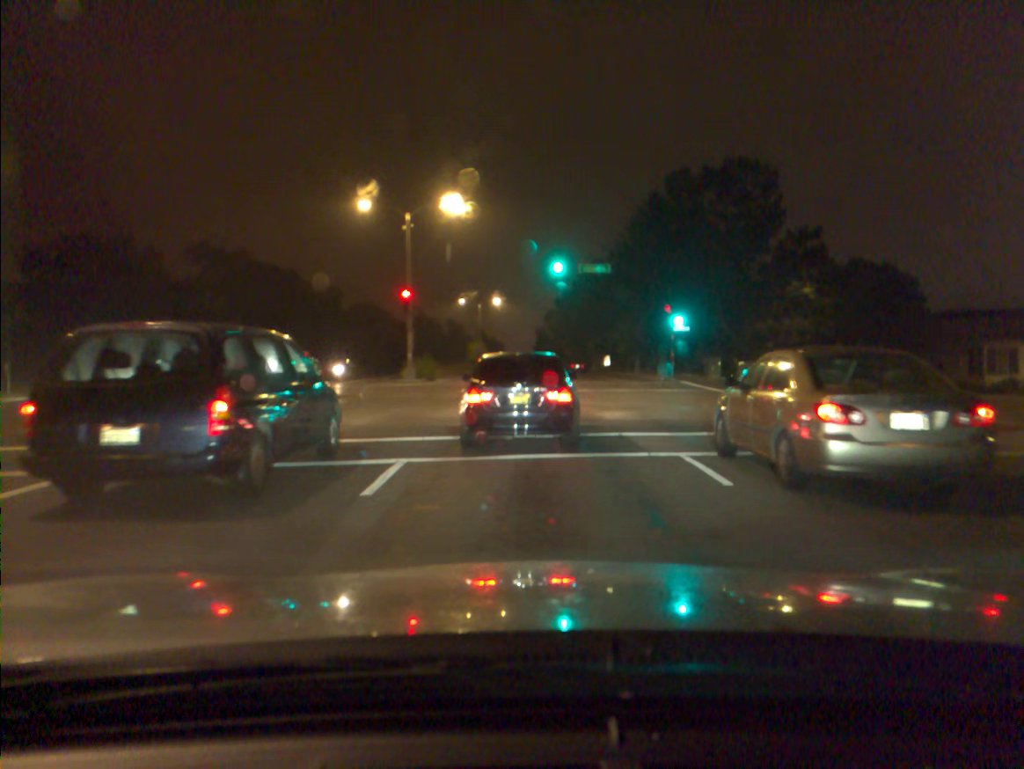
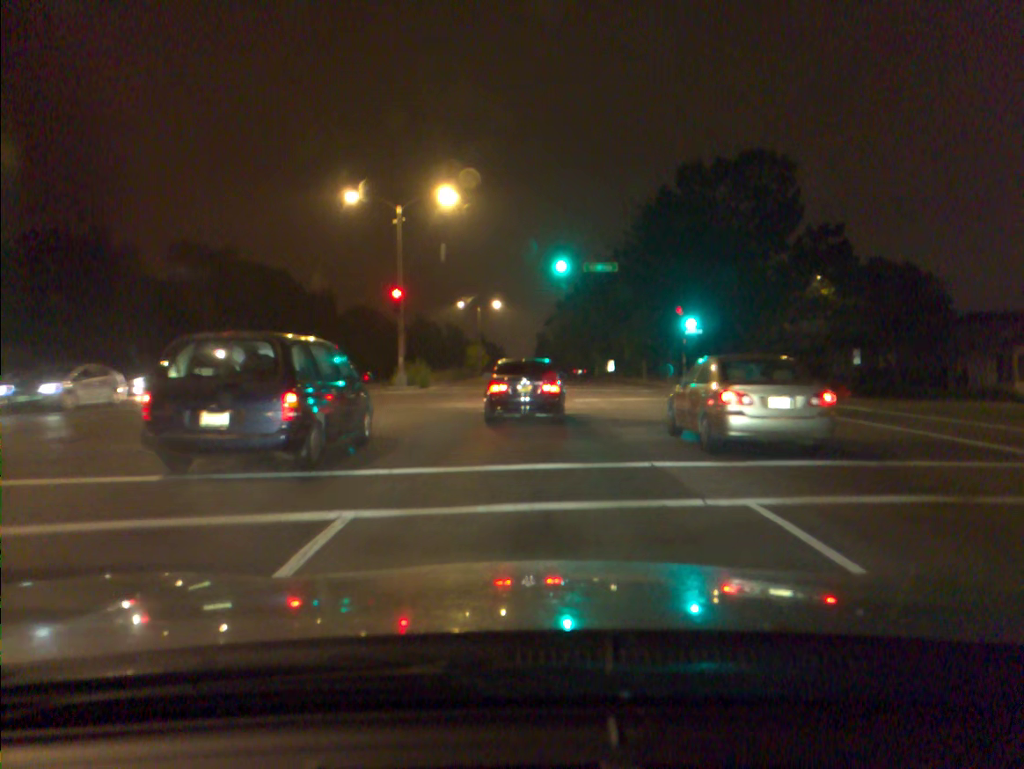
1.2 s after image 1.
(0.0, +3.1) m; 0°
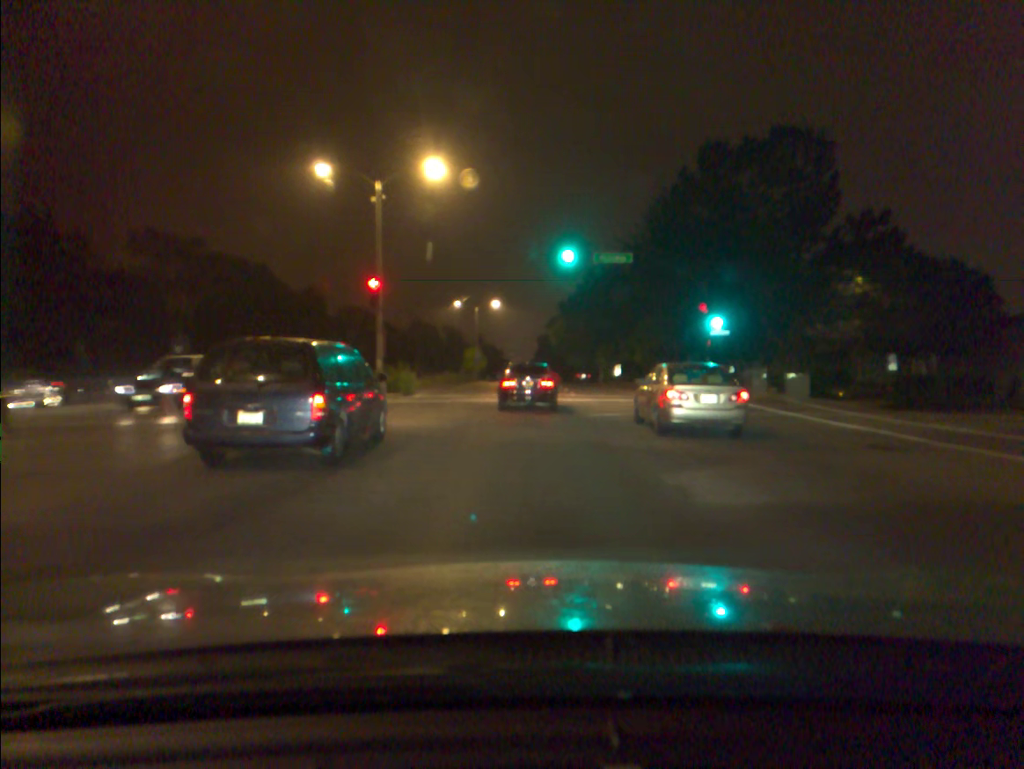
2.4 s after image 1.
(0.0, +5.4) m; 0°
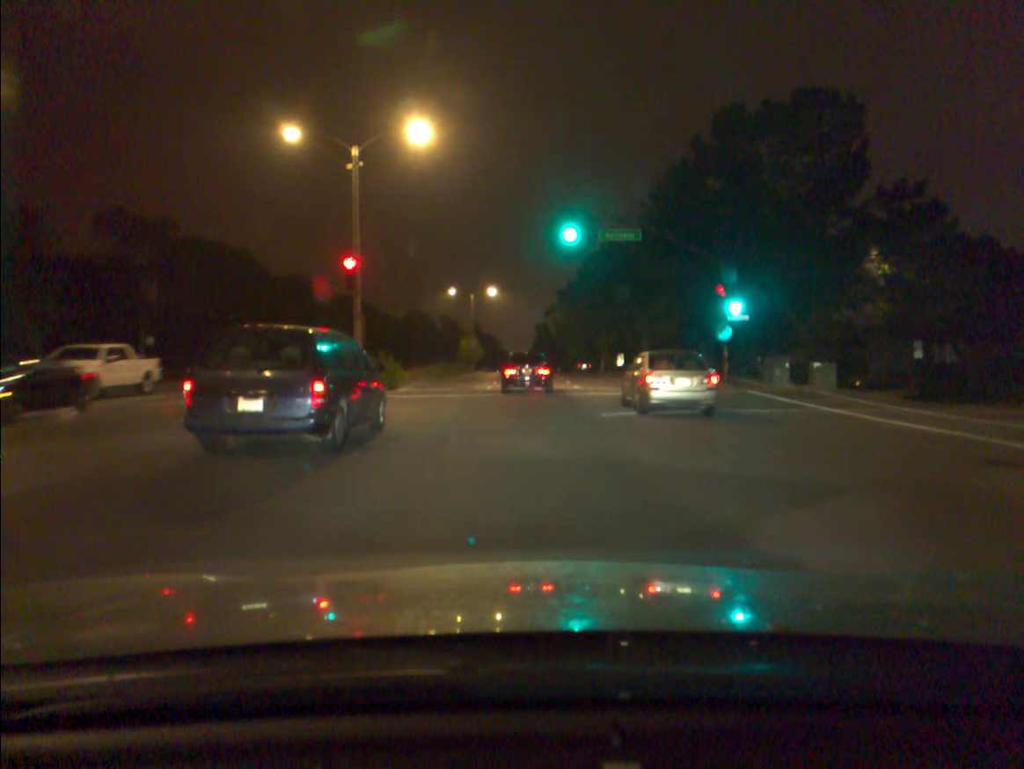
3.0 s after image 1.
(0.0, +3.5) m; 0°
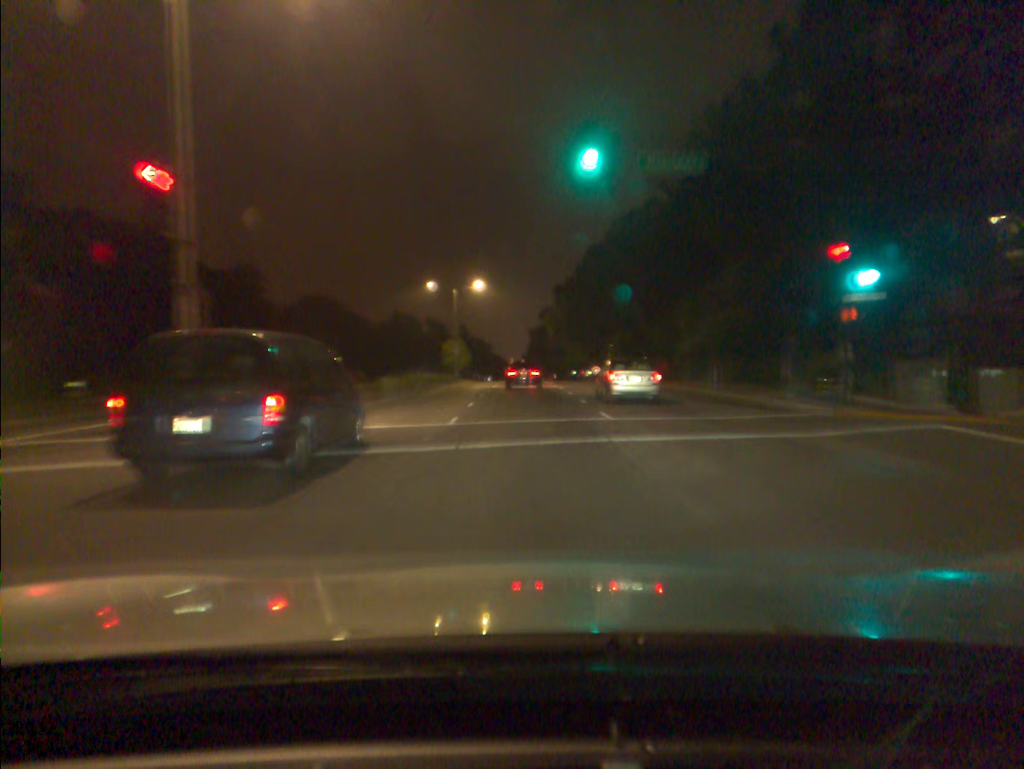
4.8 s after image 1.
(0.0, +13.3) m; 0°
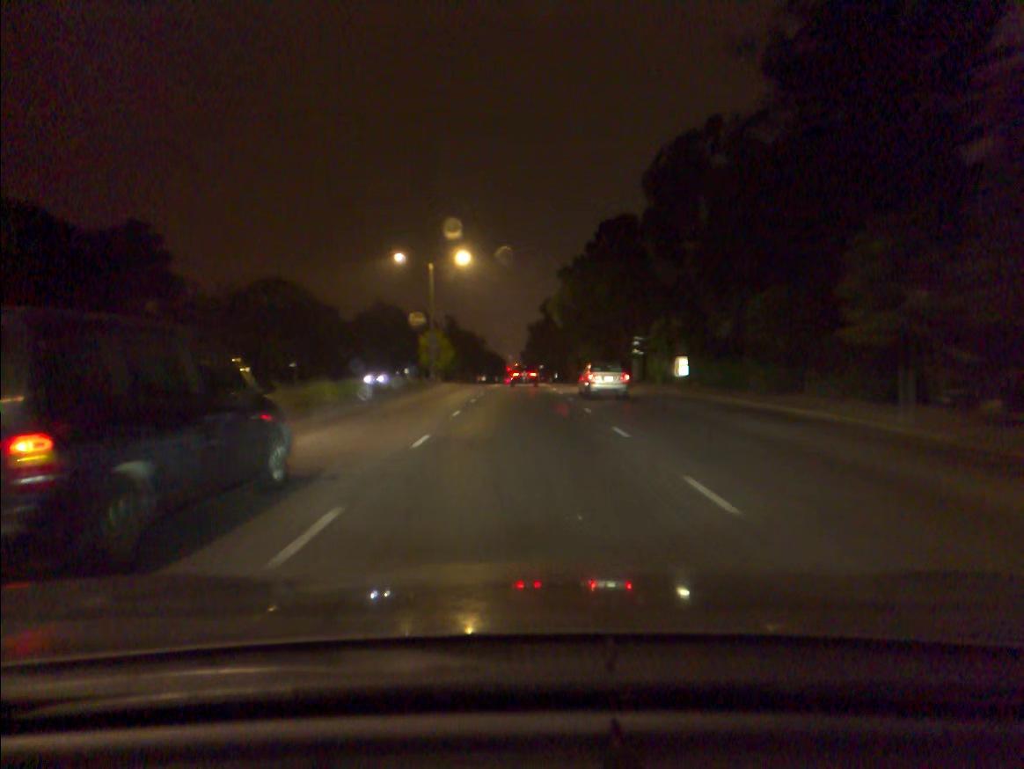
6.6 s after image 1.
(0.0, +17.6) m; 0°
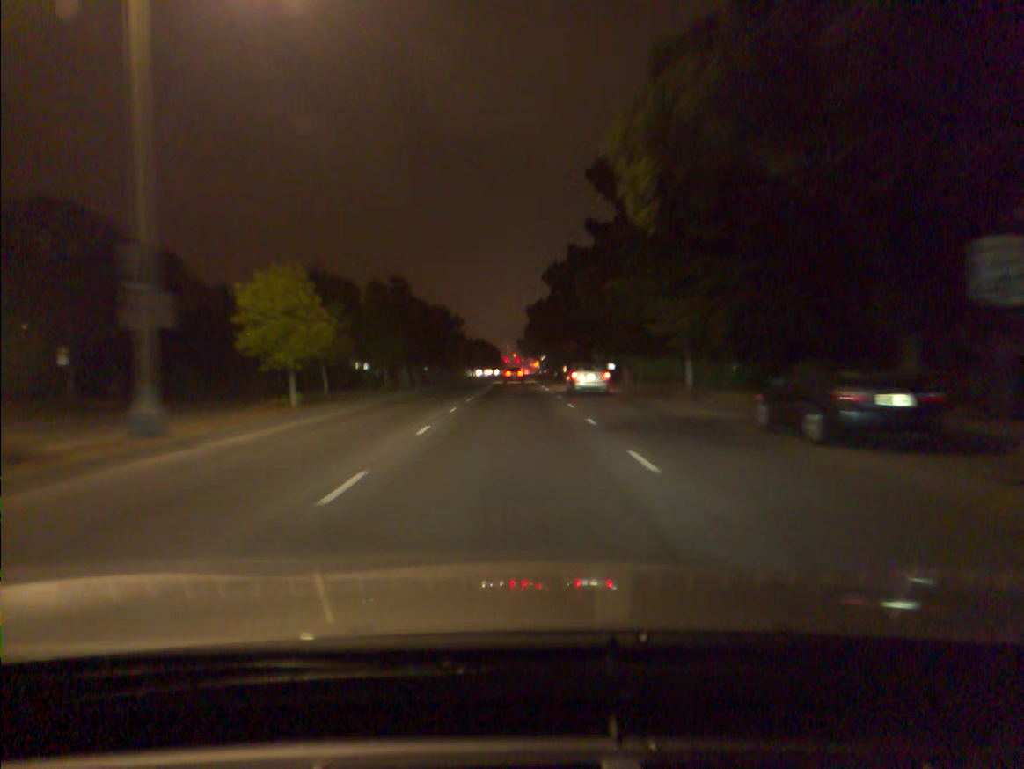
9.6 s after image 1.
(+0.1, +41.0) m; 0°
